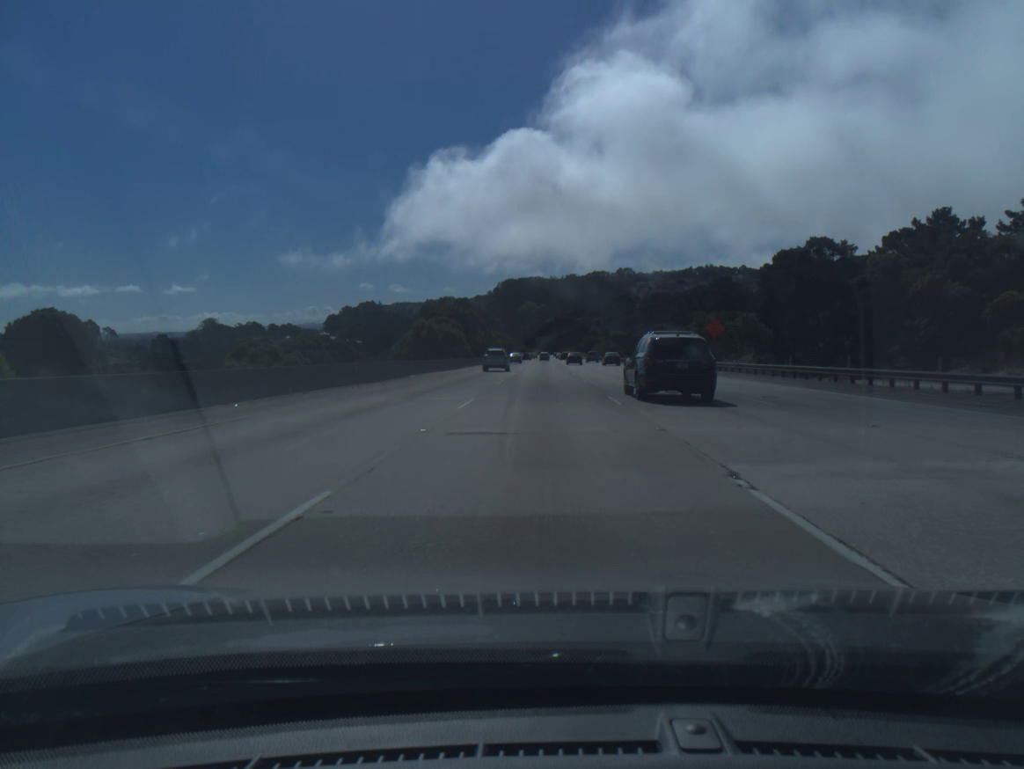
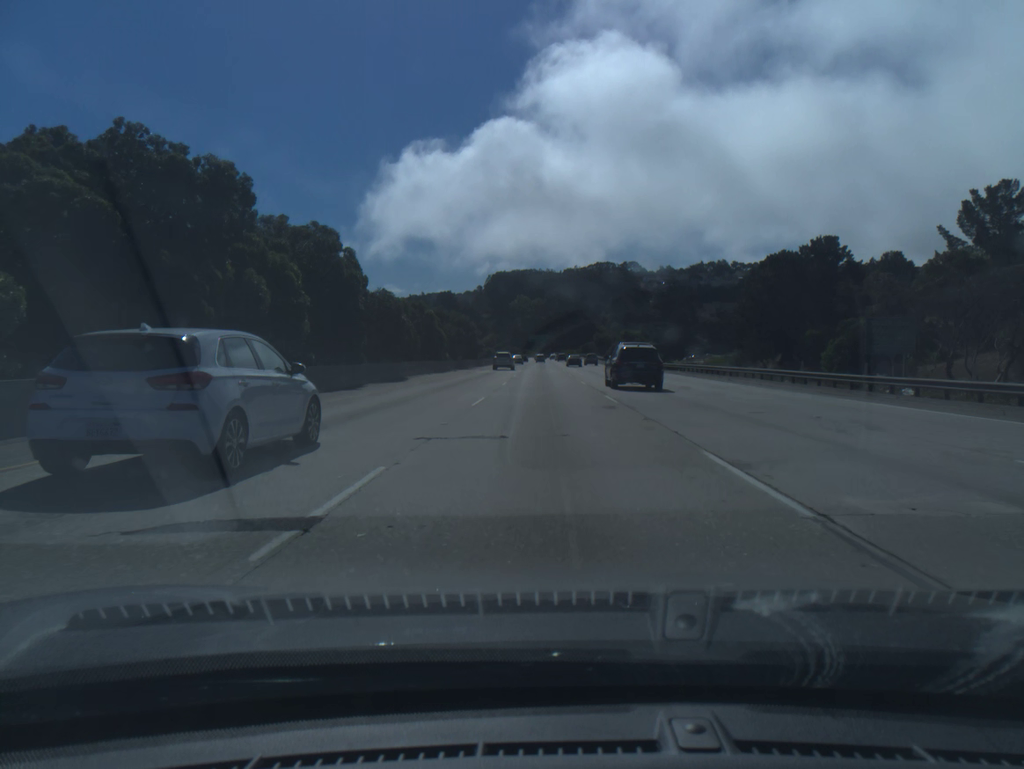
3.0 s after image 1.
(0.0, +85.8) m; 0°
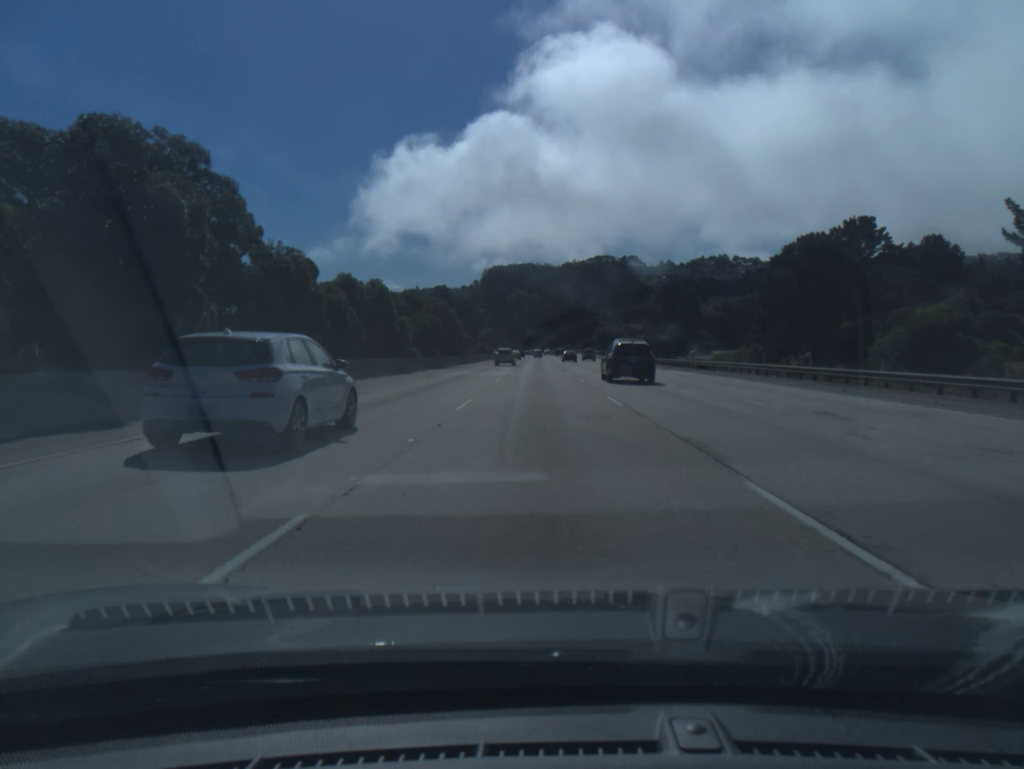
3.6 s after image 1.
(0.0, +17.1) m; 0°
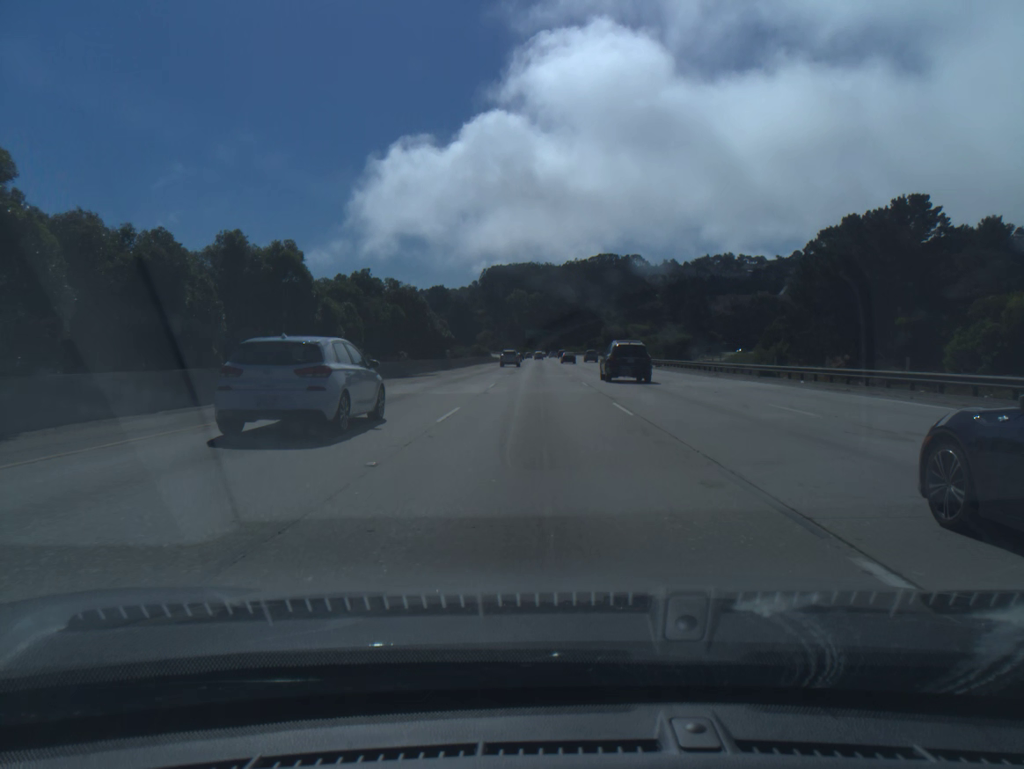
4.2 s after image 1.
(0.0, +17.2) m; 0°
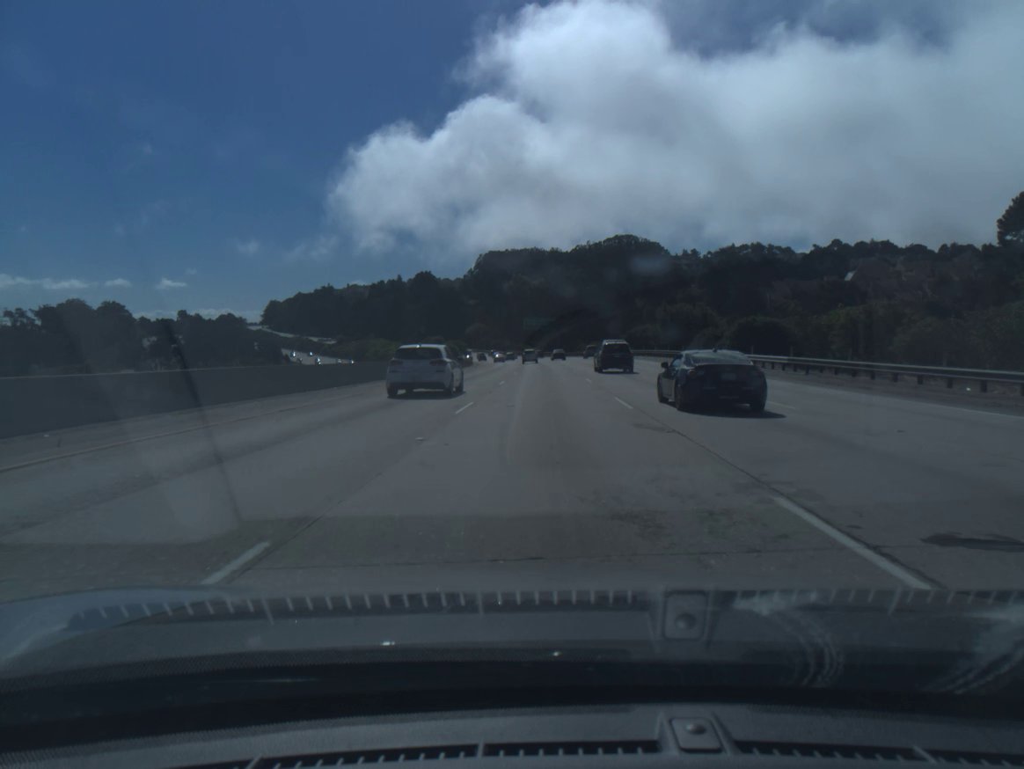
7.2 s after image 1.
(-0.5, +85.8) m; 0°
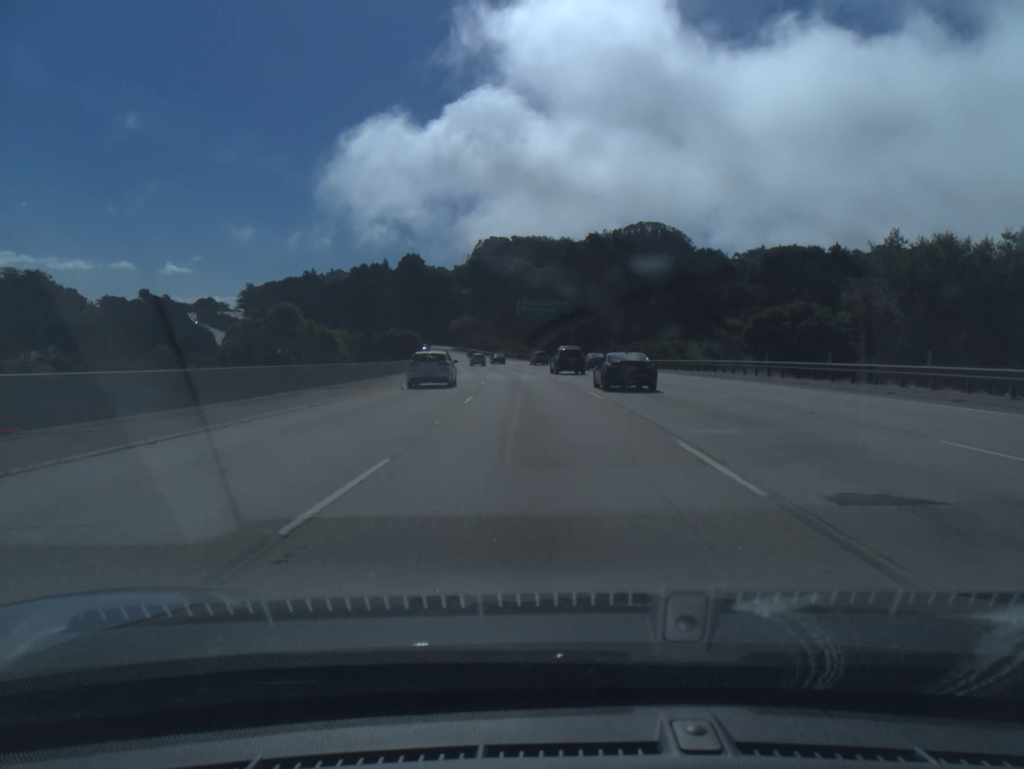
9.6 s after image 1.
(+0.1, +68.7) m; 0°
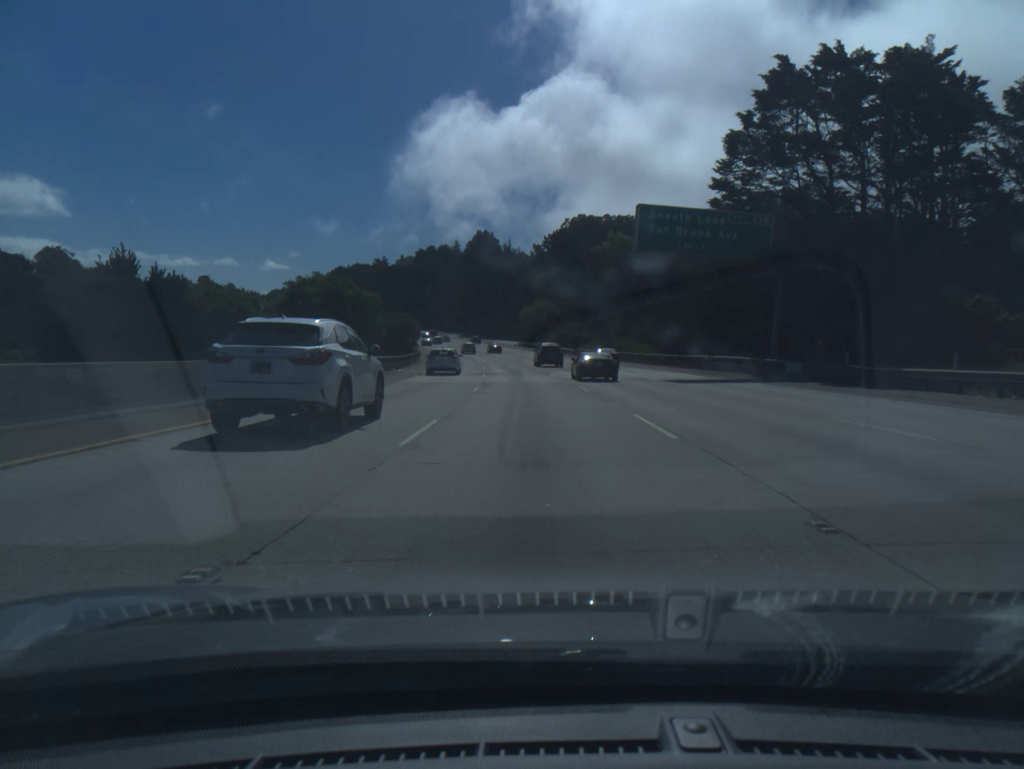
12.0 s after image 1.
(-3.3, +68.3) m; -6°
